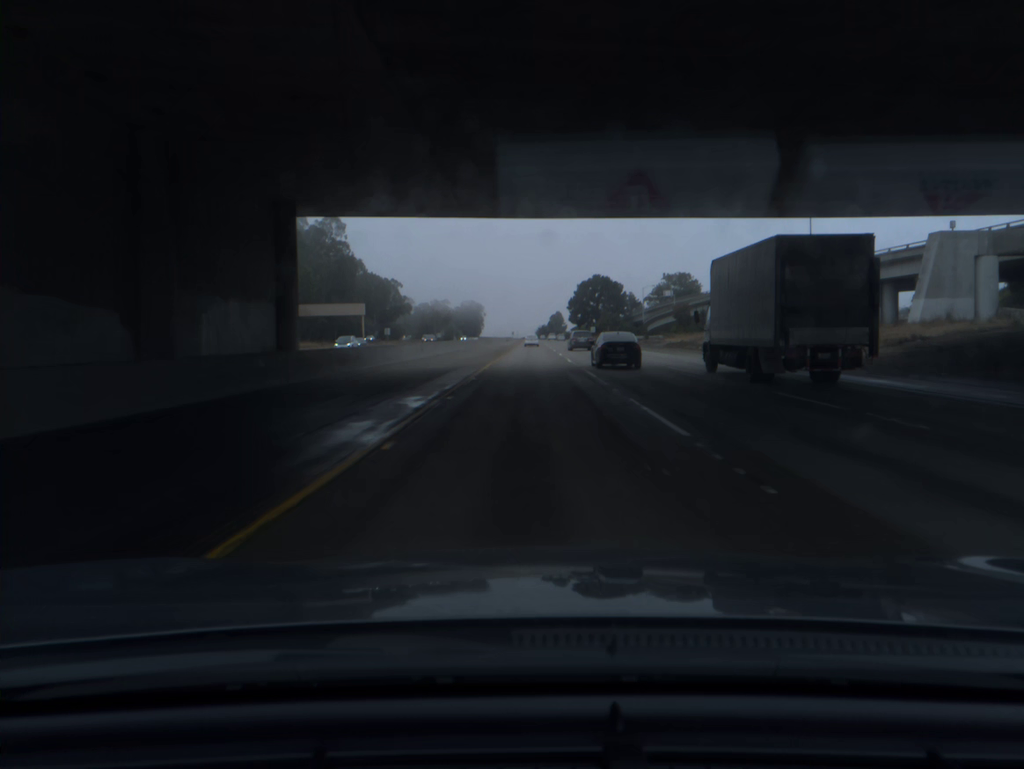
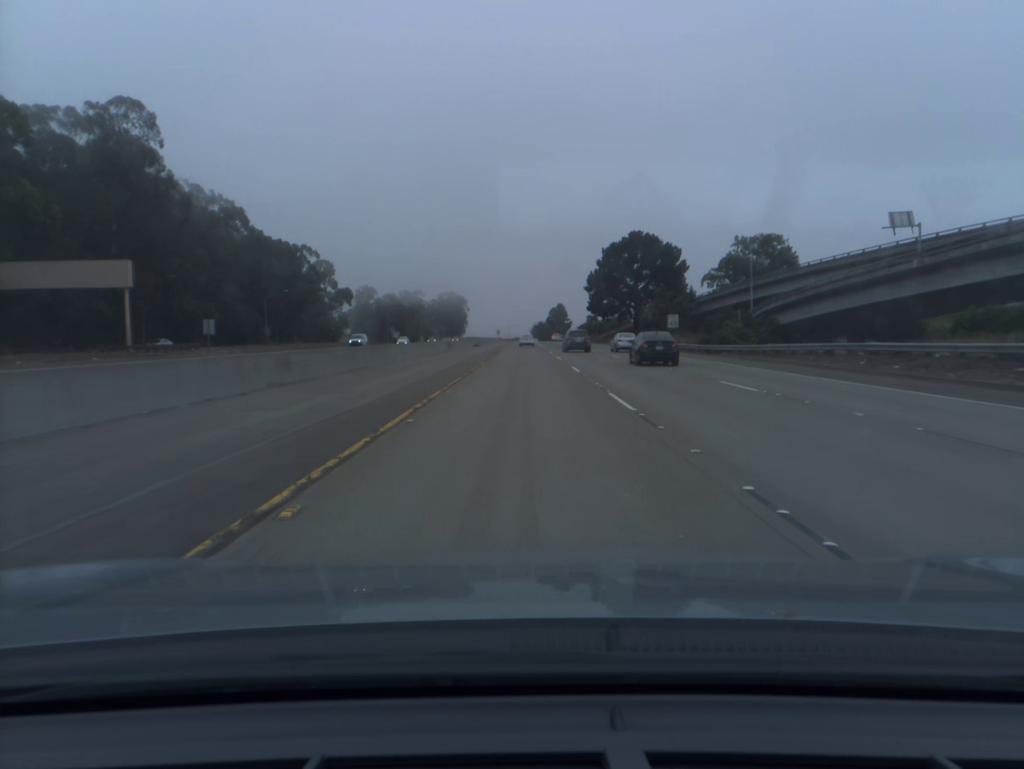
(+1.0, +97.5) m; +1°
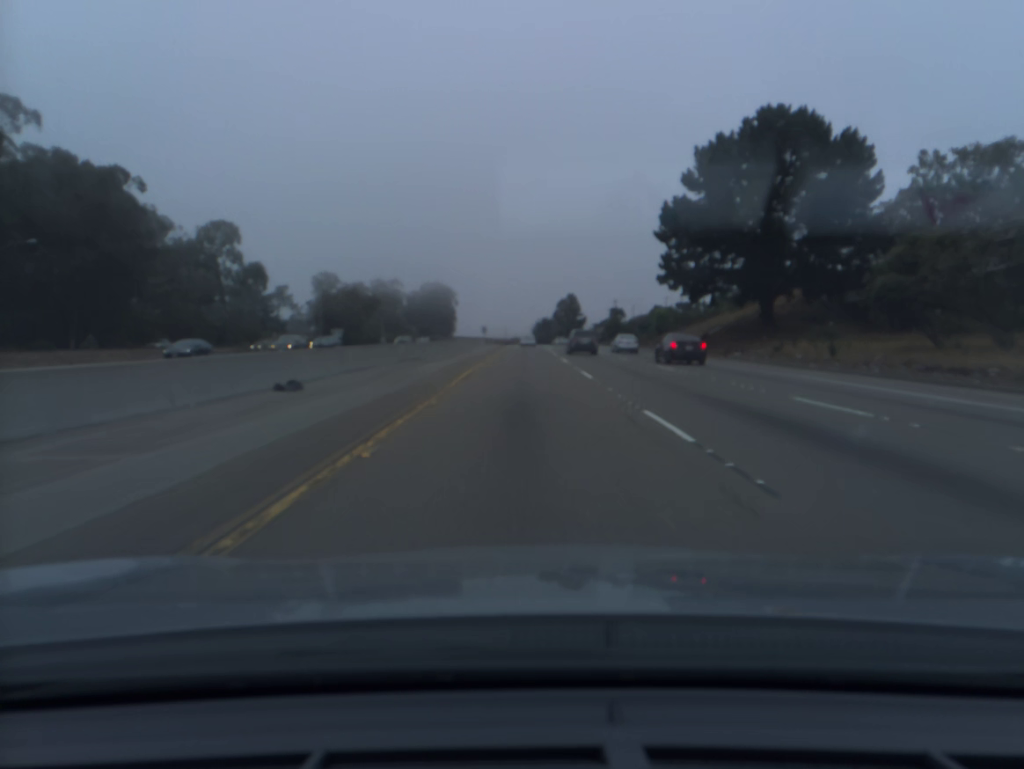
(-0.1, +77.9) m; 0°
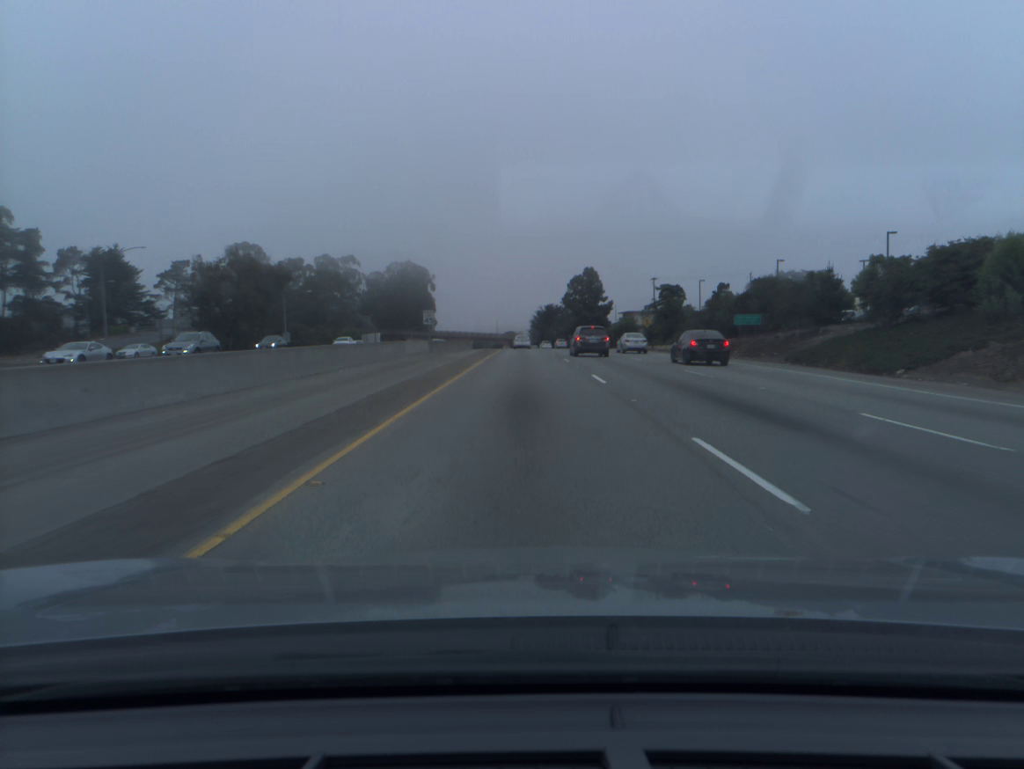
(+0.2, +77.8) m; 0°
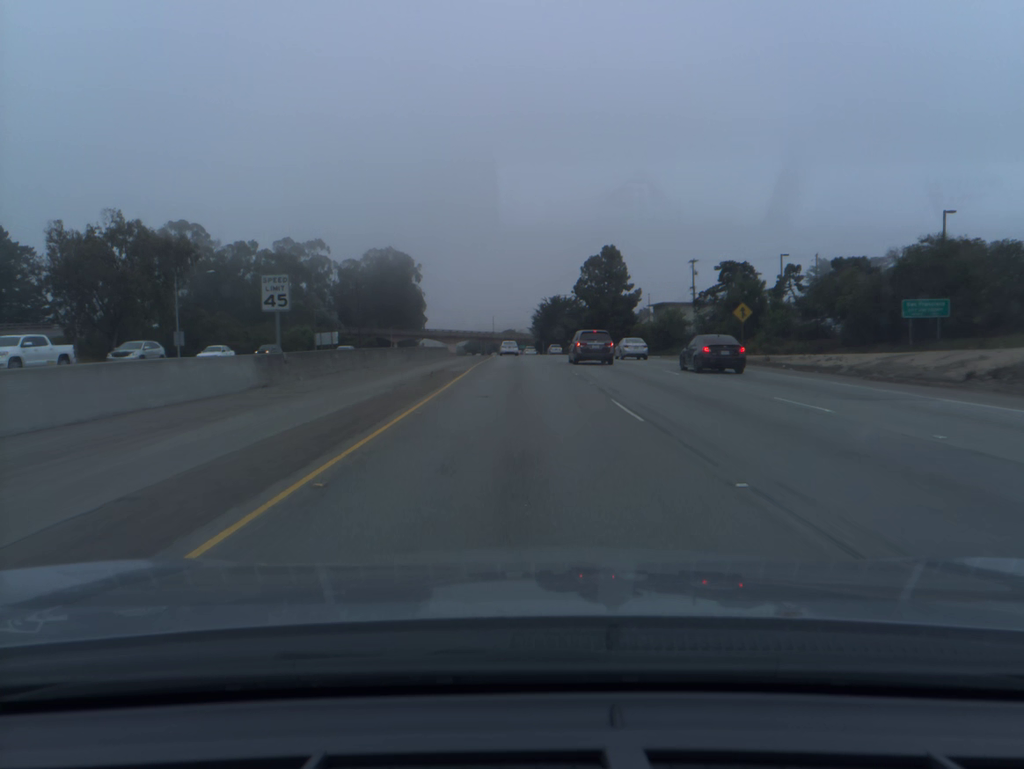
(0.0, +38.3) m; 0°
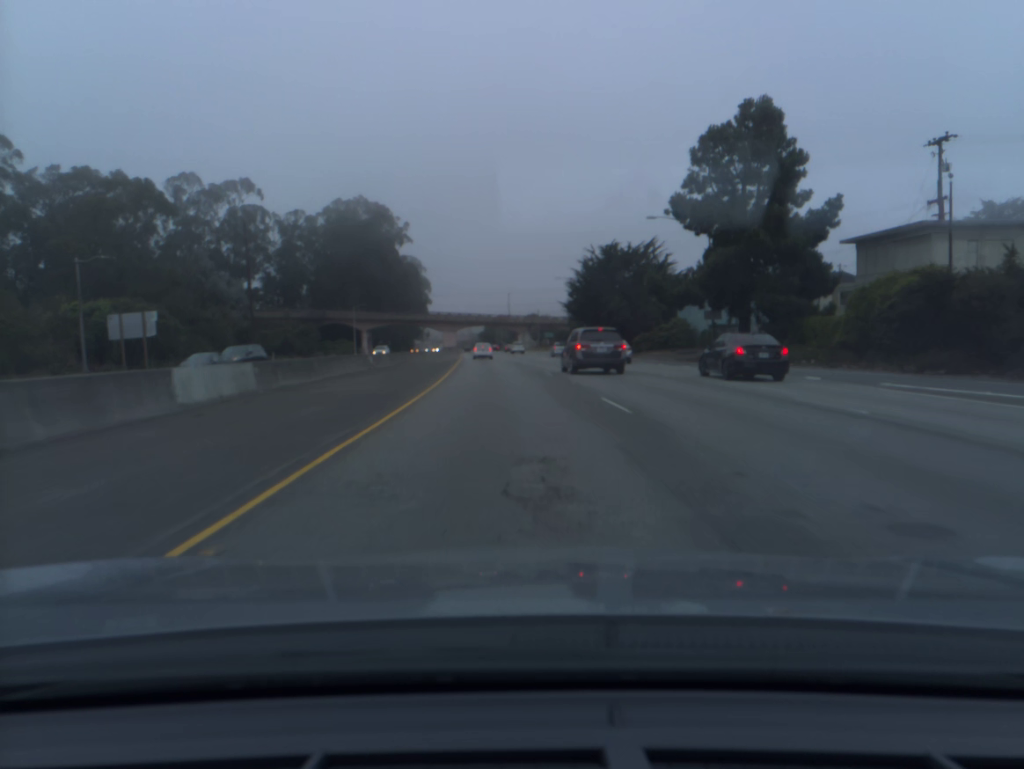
(-0.7, +74.6) m; -2°
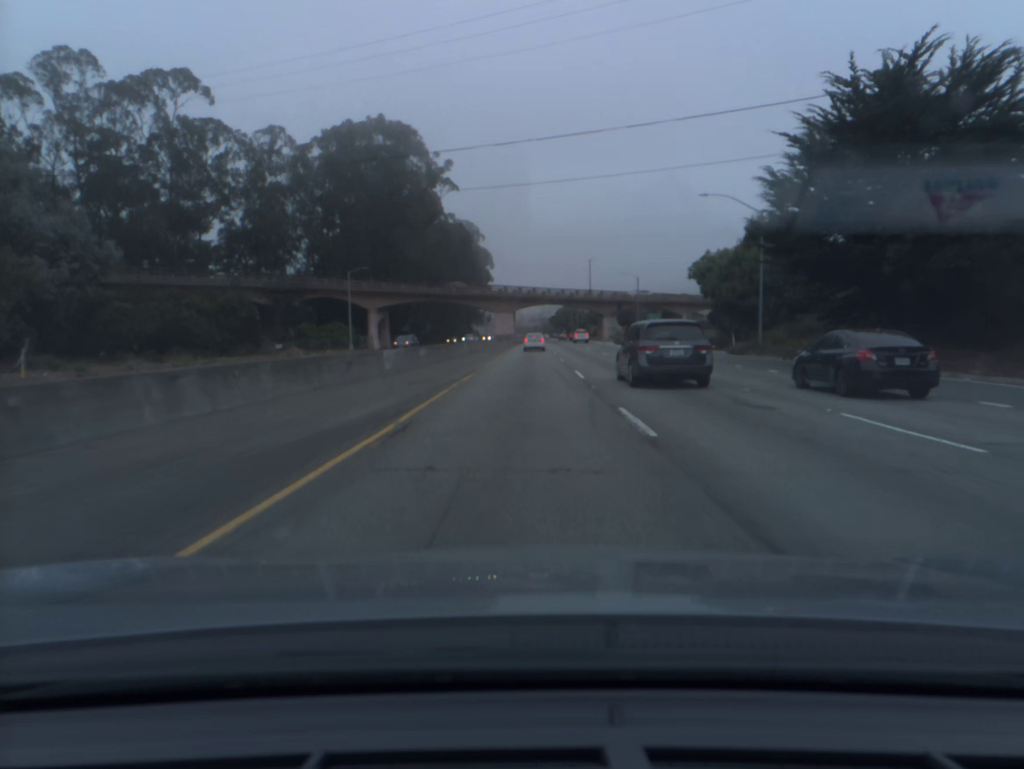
(-2.6, +55.3) m; -5°
